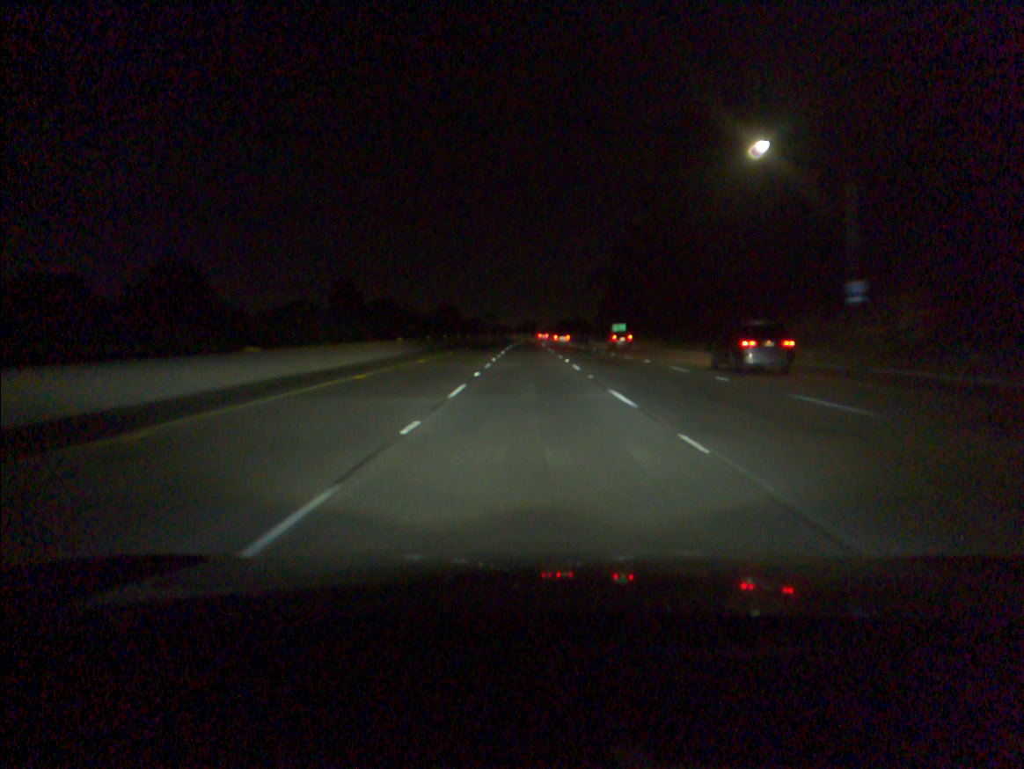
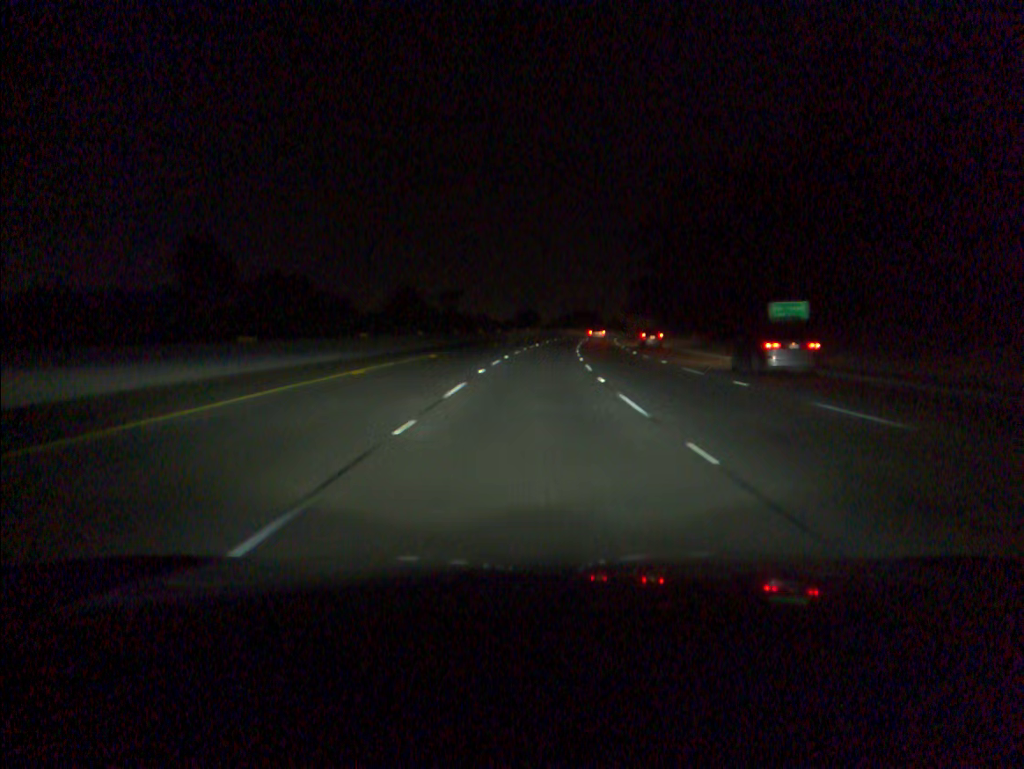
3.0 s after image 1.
(0.0, +88.7) m; 0°
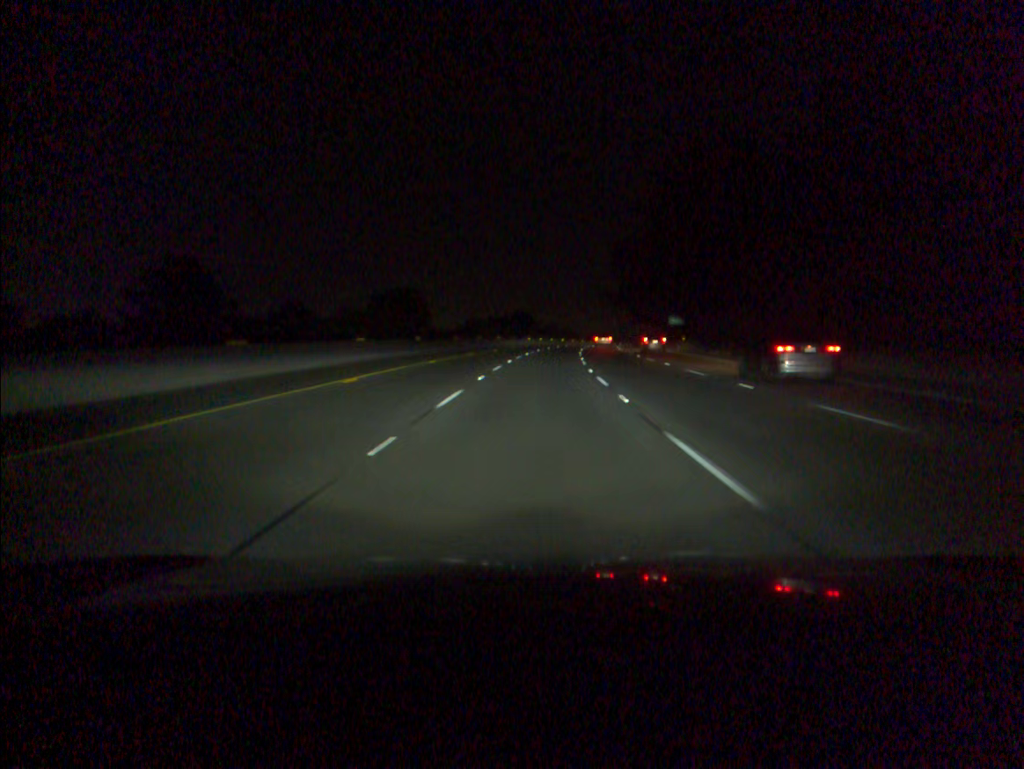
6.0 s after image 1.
(+4.1, +88.5) m; +5°
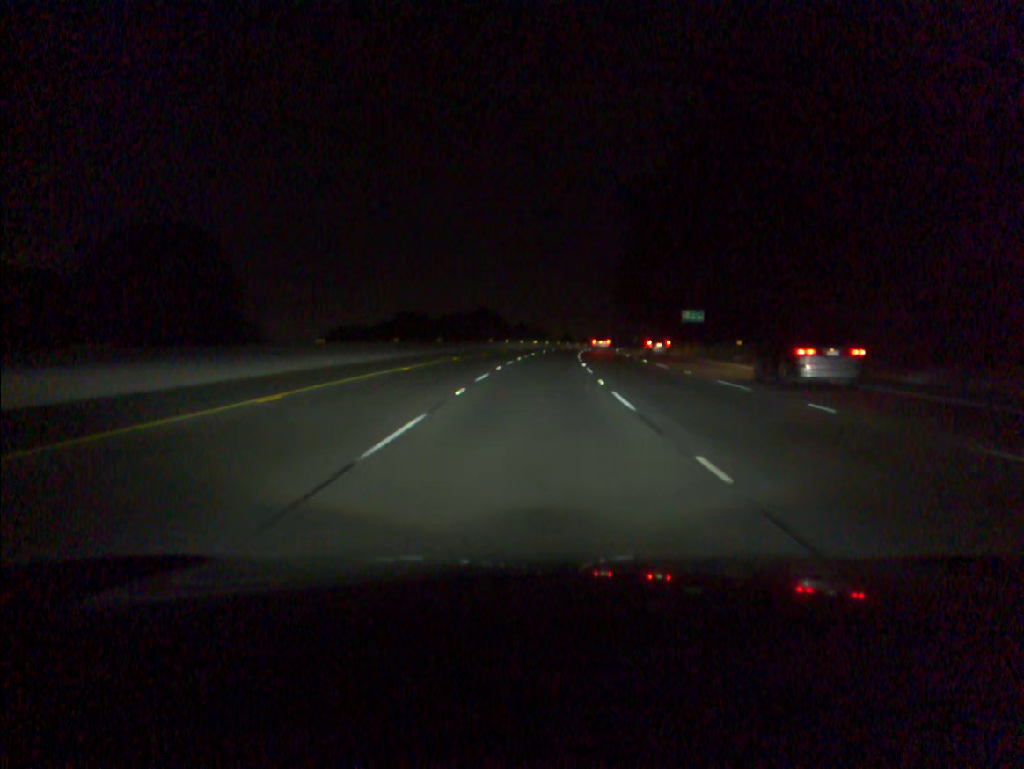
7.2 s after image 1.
(+0.7, +35.3) m; +2°
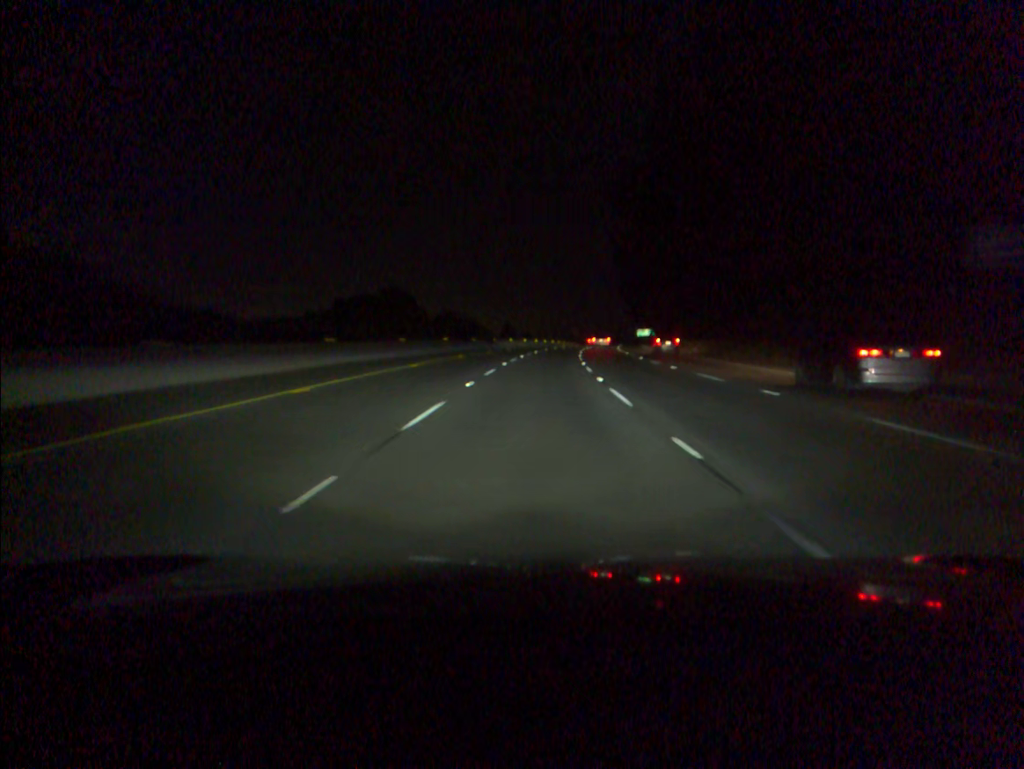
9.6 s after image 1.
(+2.7, +70.5) m; +4°
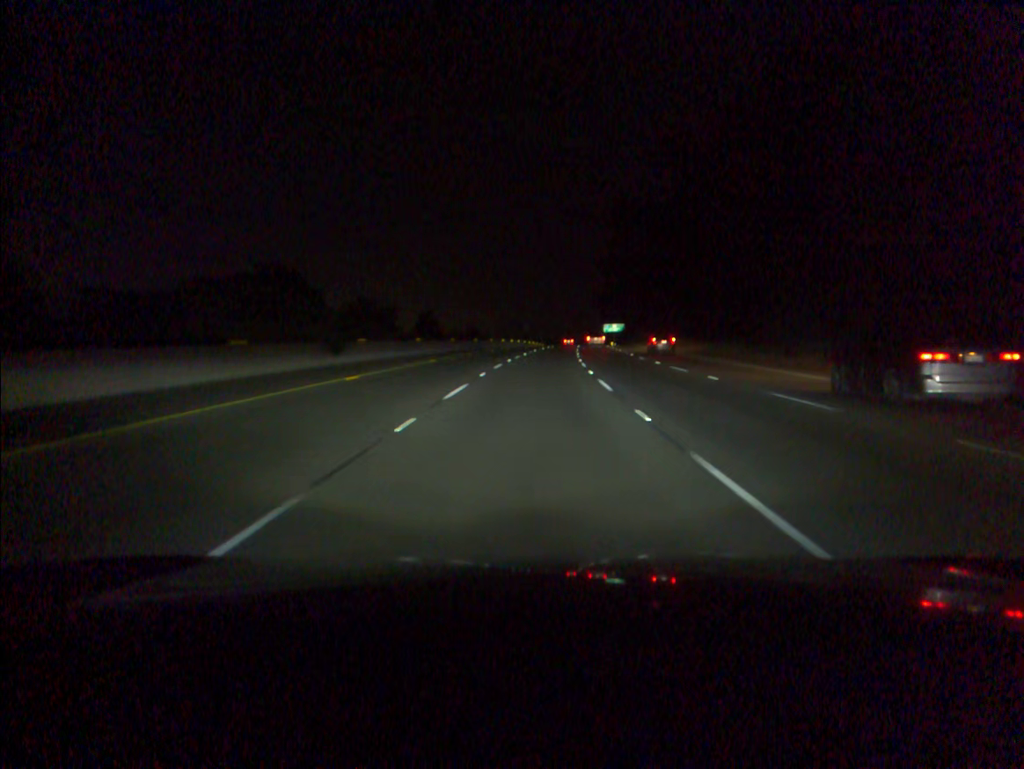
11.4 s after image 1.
(+1.6, +53.0) m; +4°
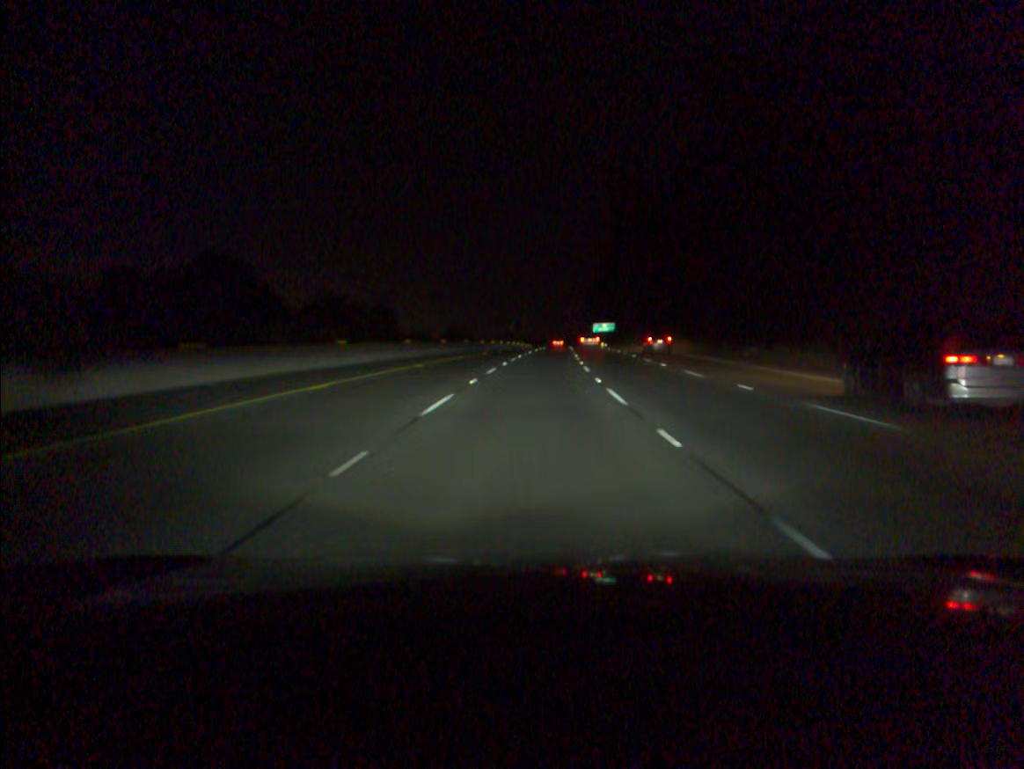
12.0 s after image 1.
(+0.2, +17.7) m; +1°
